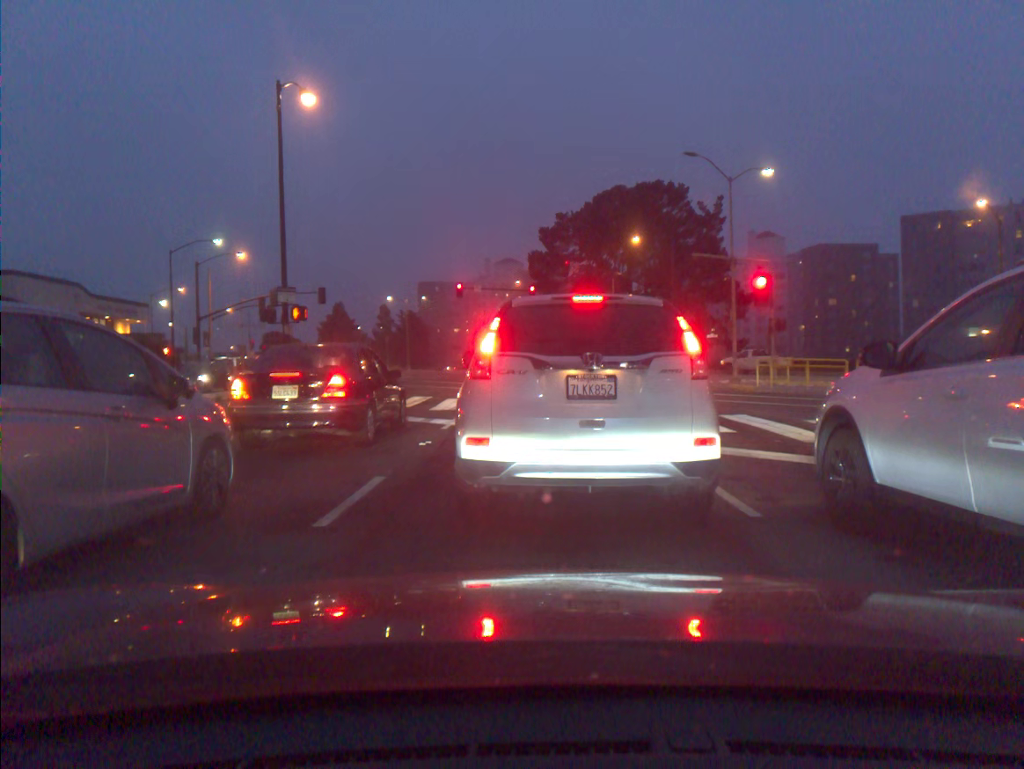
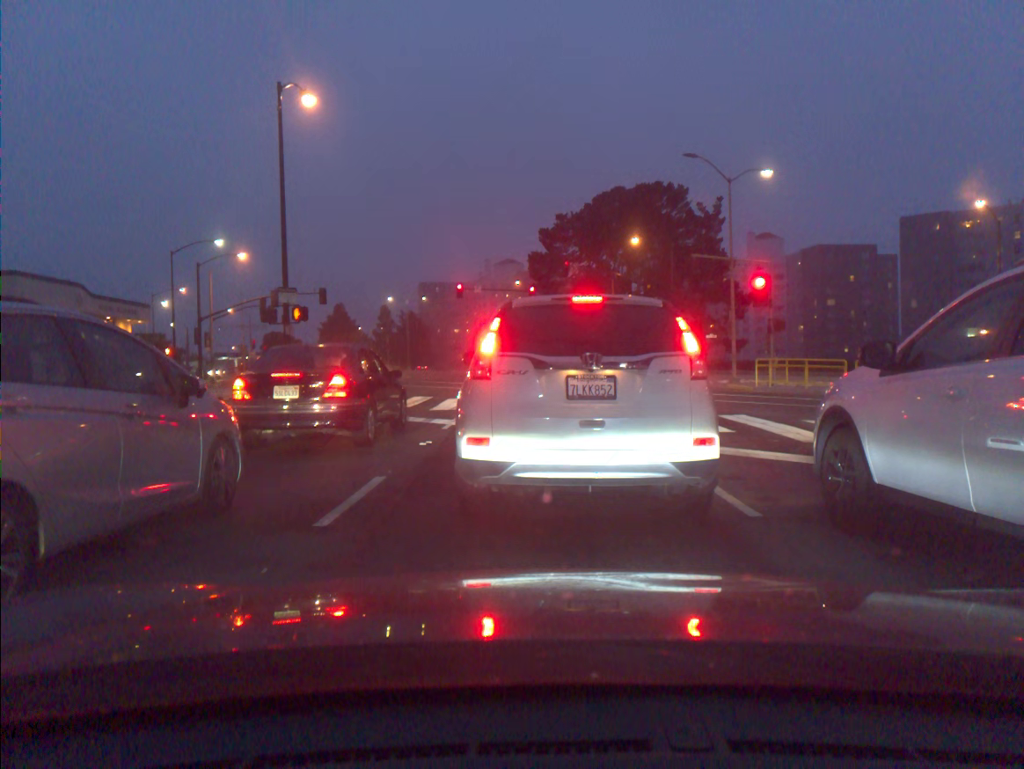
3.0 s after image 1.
(0.0, 0.0) m; 0°
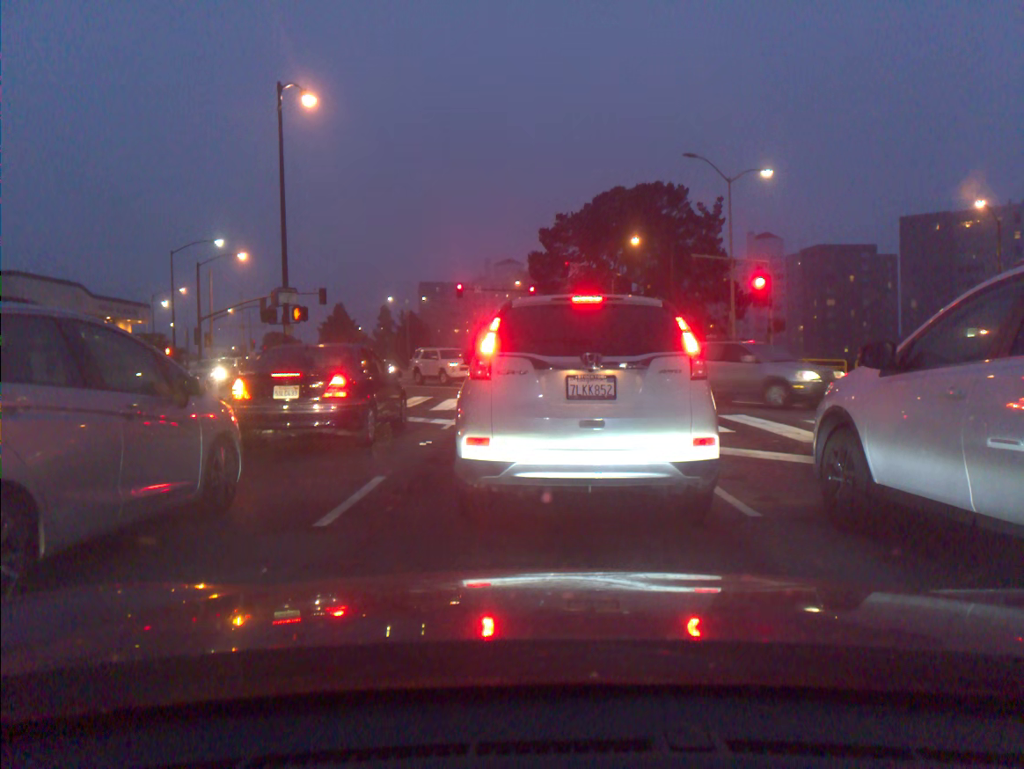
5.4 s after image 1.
(0.0, 0.0) m; 0°
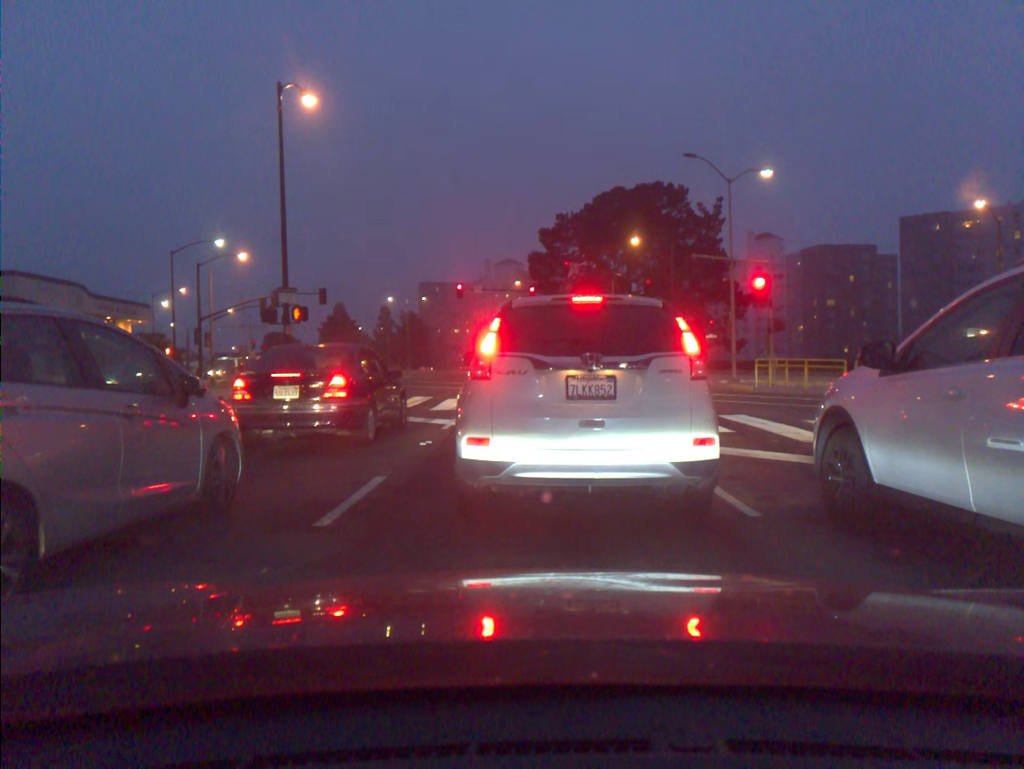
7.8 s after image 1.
(0.0, 0.0) m; 0°
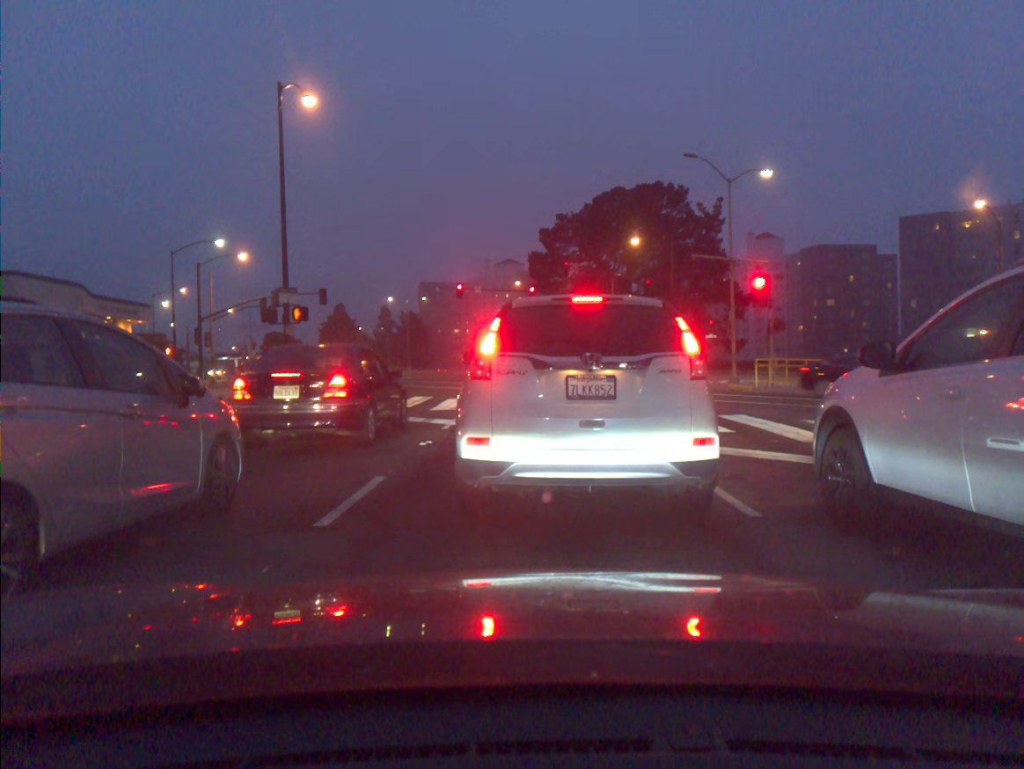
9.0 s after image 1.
(0.0, 0.0) m; 0°
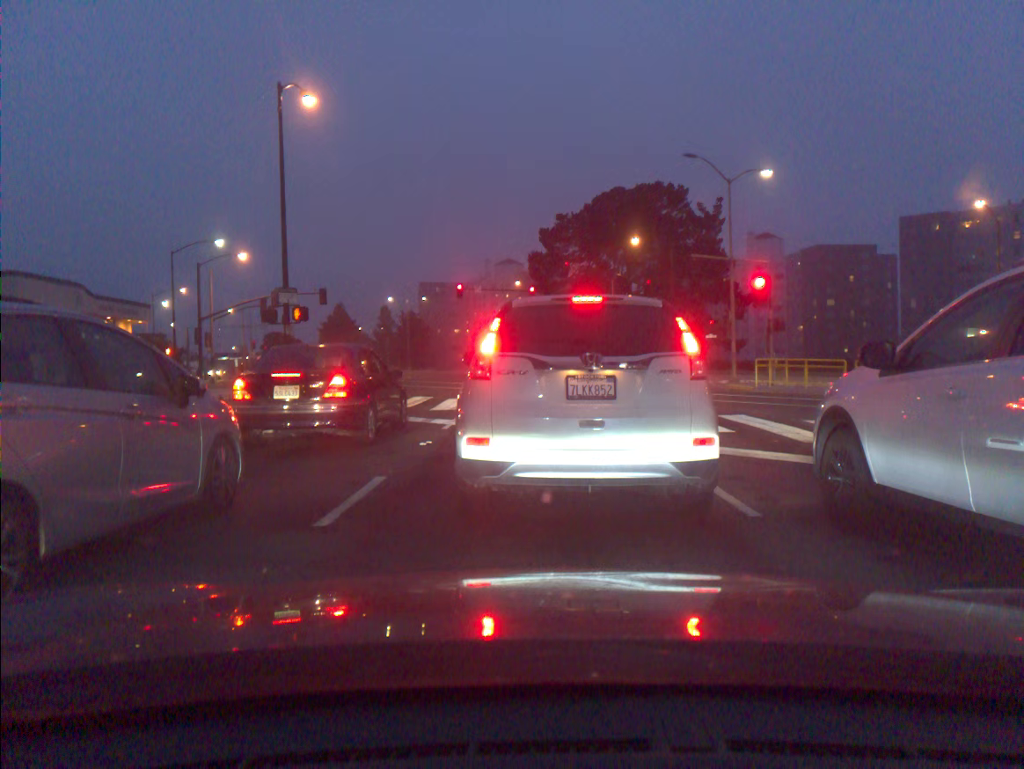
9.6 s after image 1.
(0.0, 0.0) m; 0°
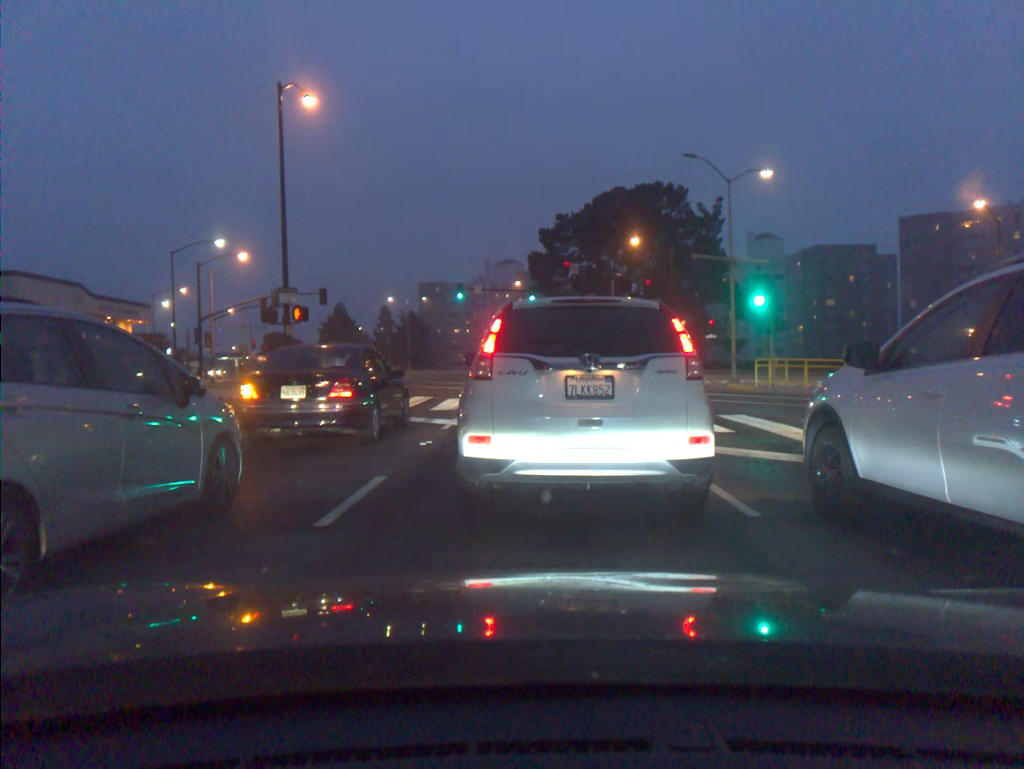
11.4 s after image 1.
(0.0, 0.0) m; 0°
